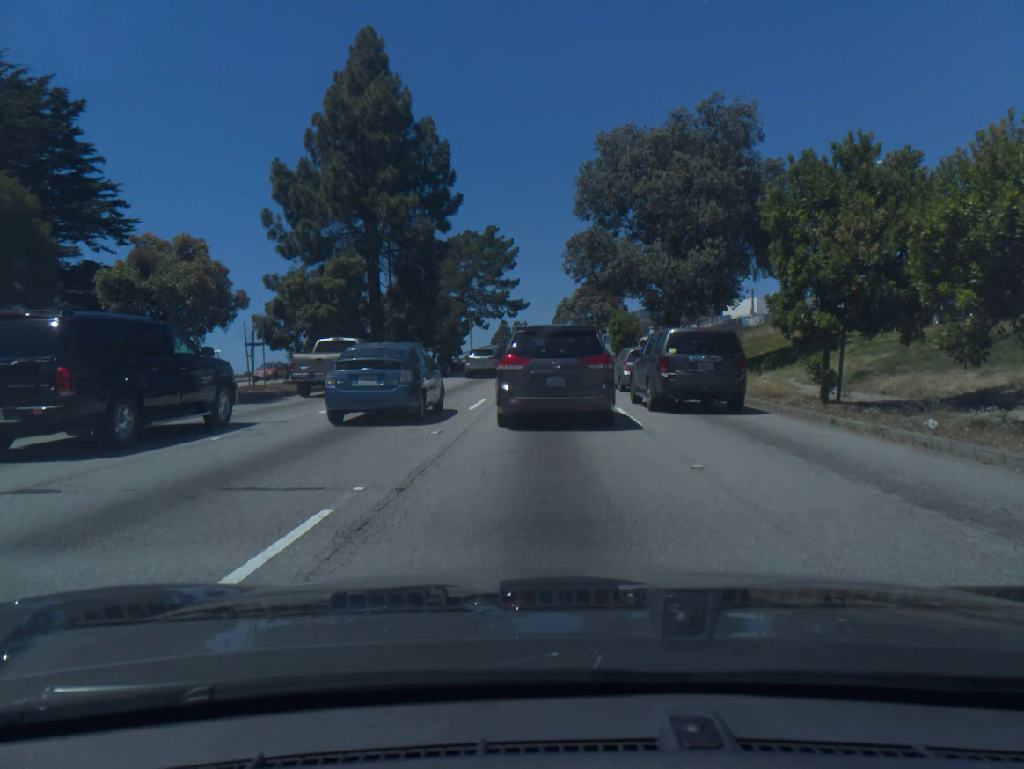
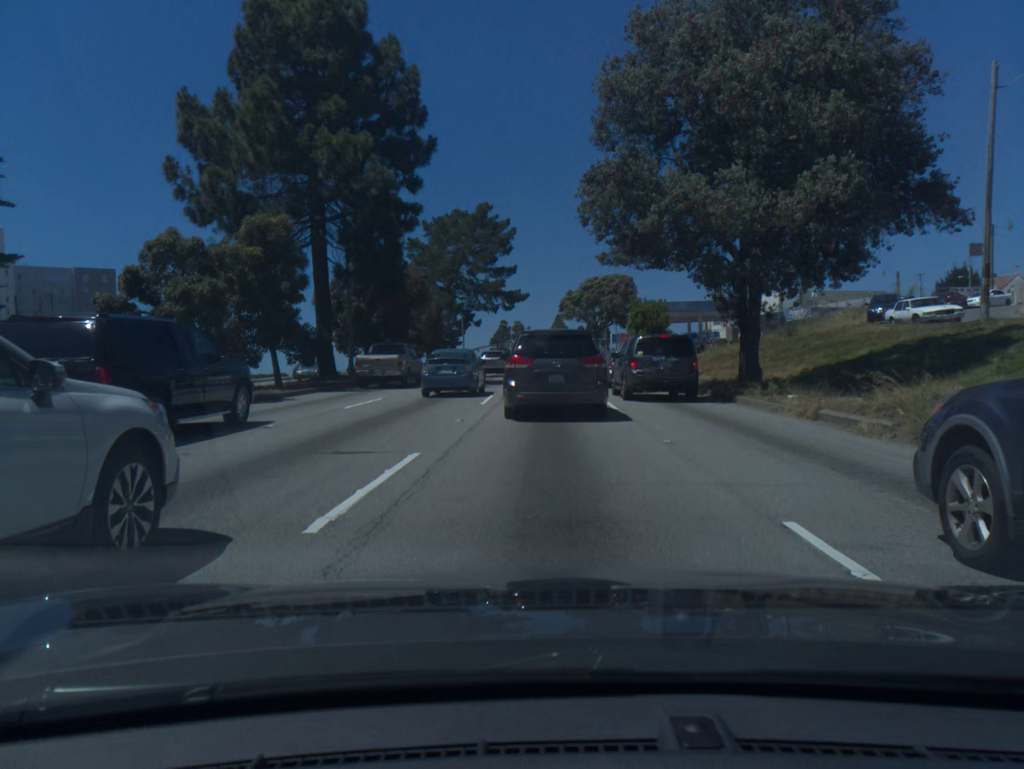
(-0.1, +12.2) m; -1°
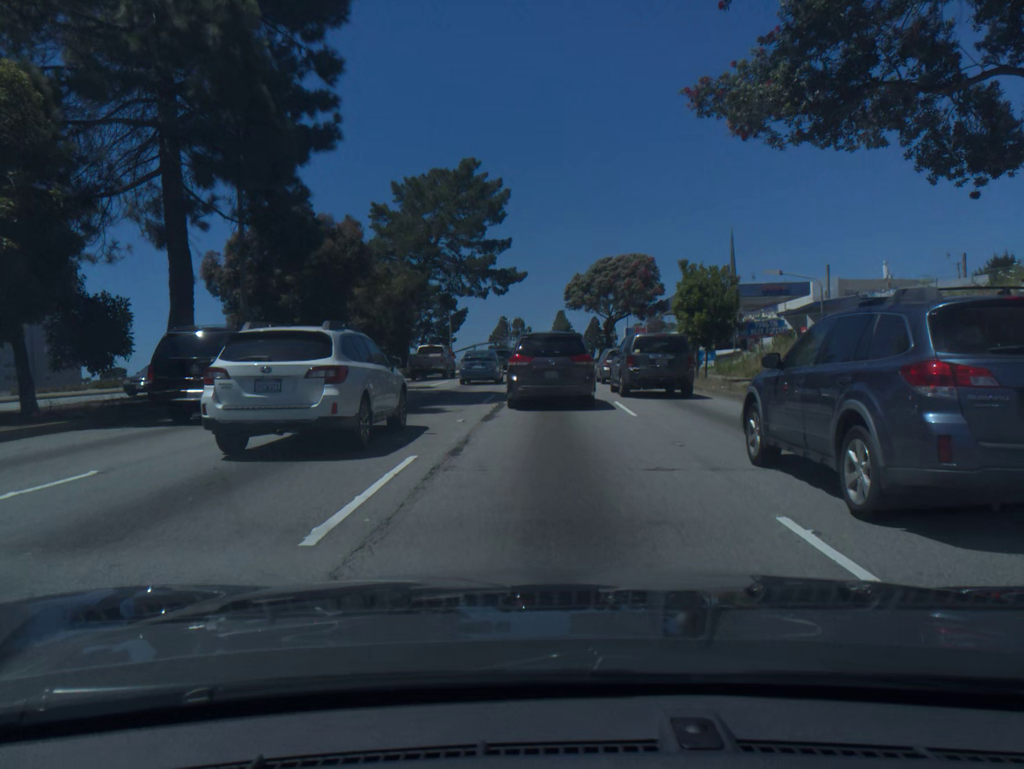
(0.0, +15.0) m; 0°
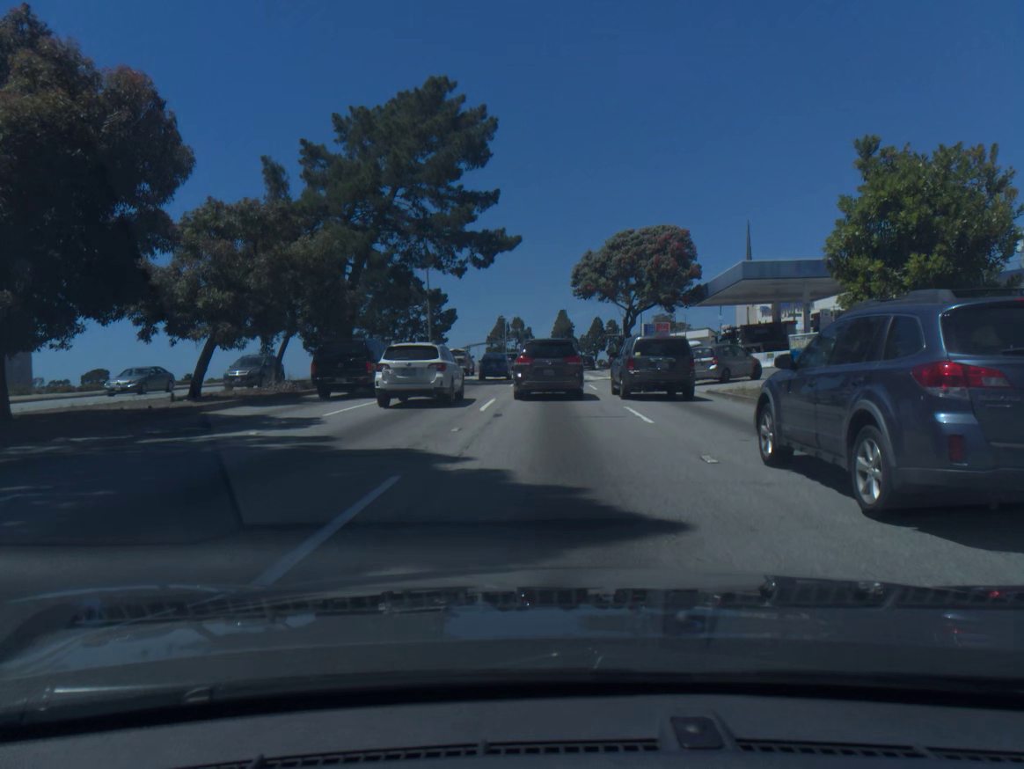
(+0.1, +16.1) m; +1°
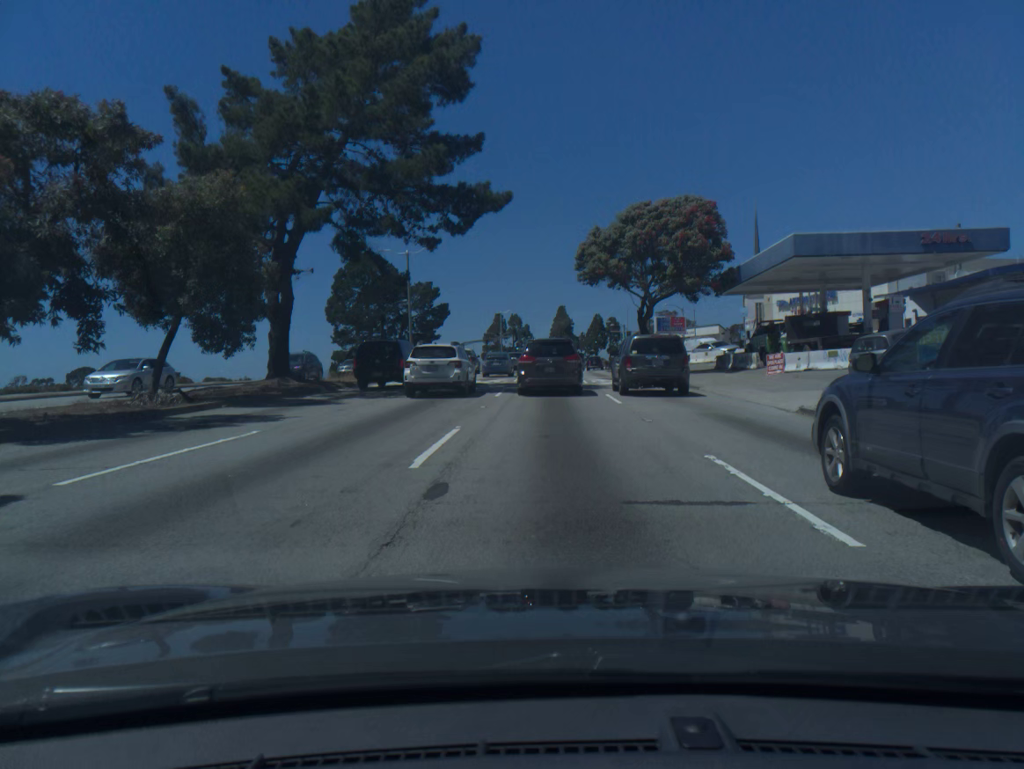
(0.0, +9.2) m; 0°
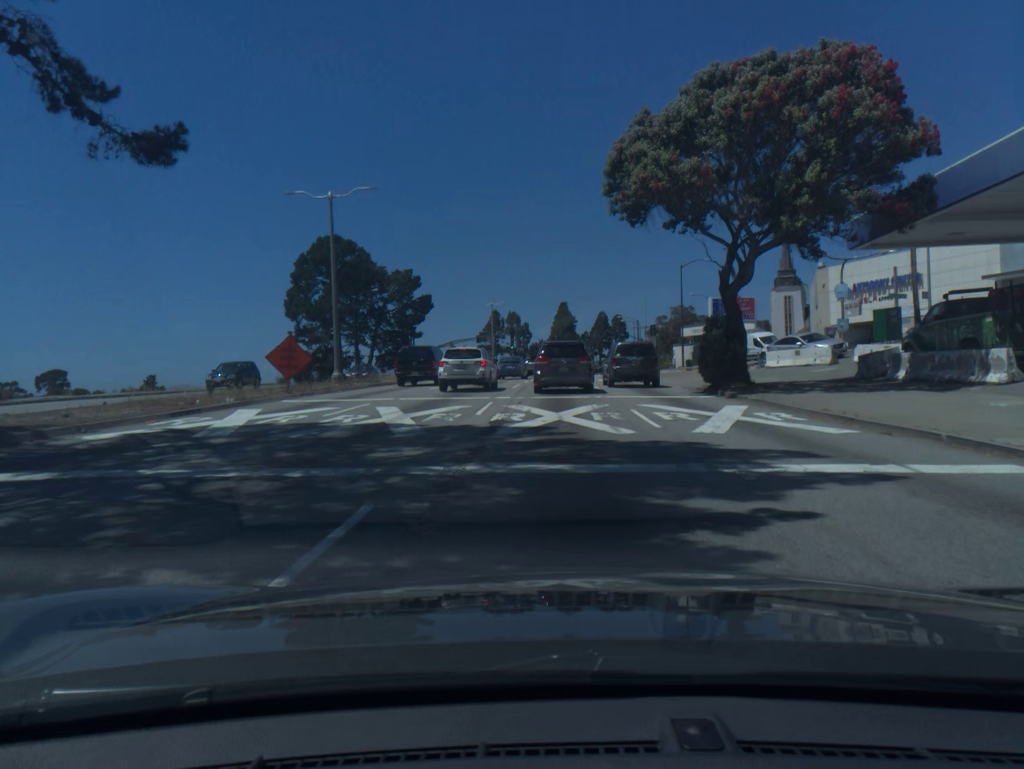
(0.0, +21.5) m; 0°
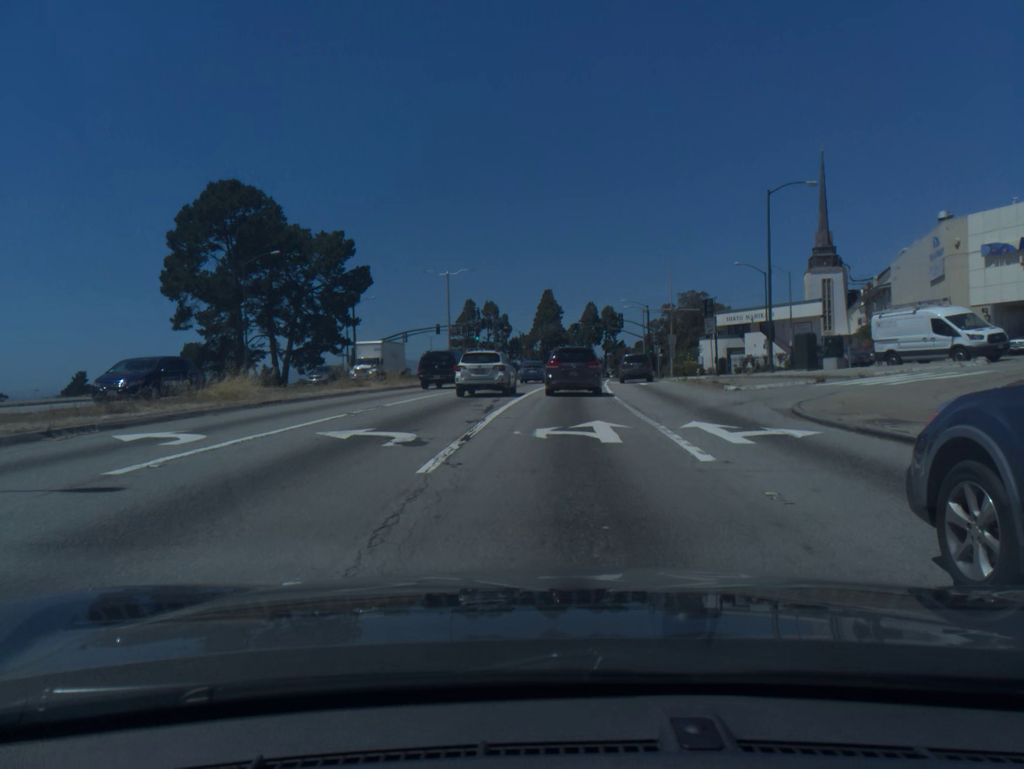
(+0.1, +31.5) m; +2°
